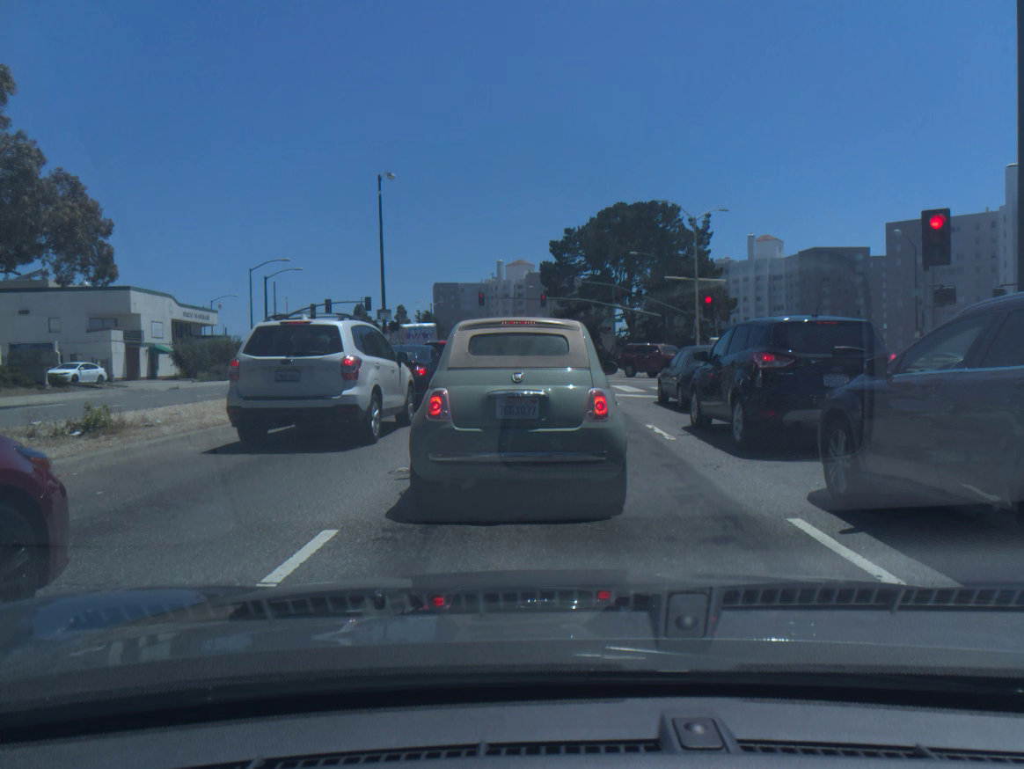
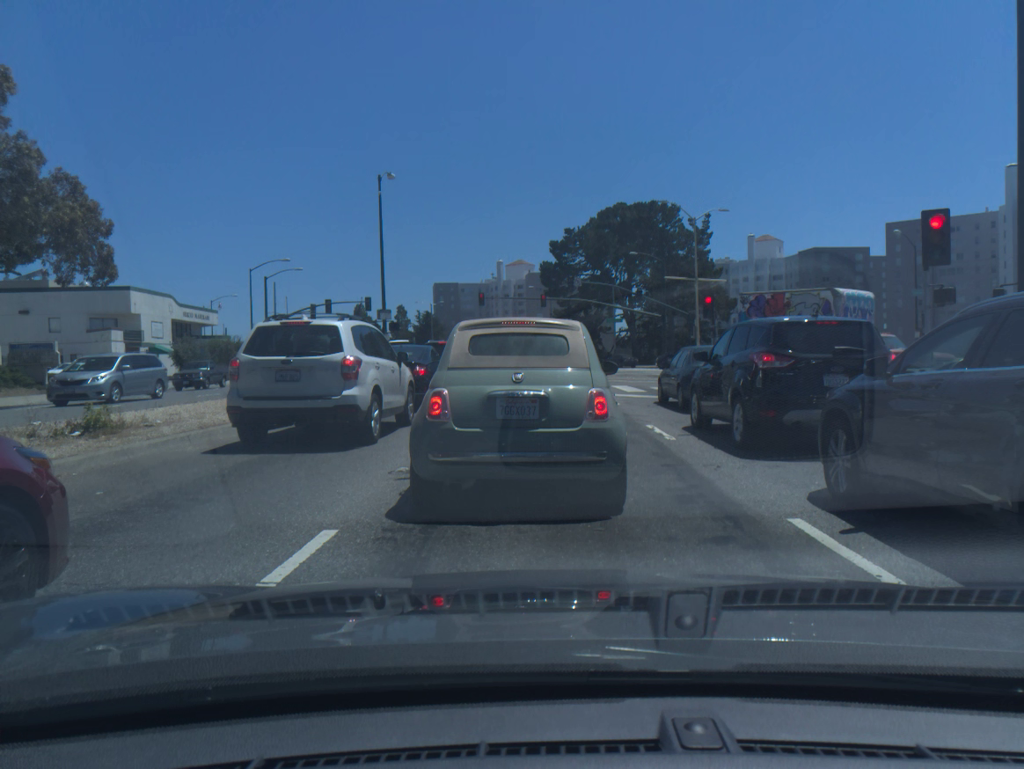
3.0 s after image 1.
(0.0, 0.0) m; 0°
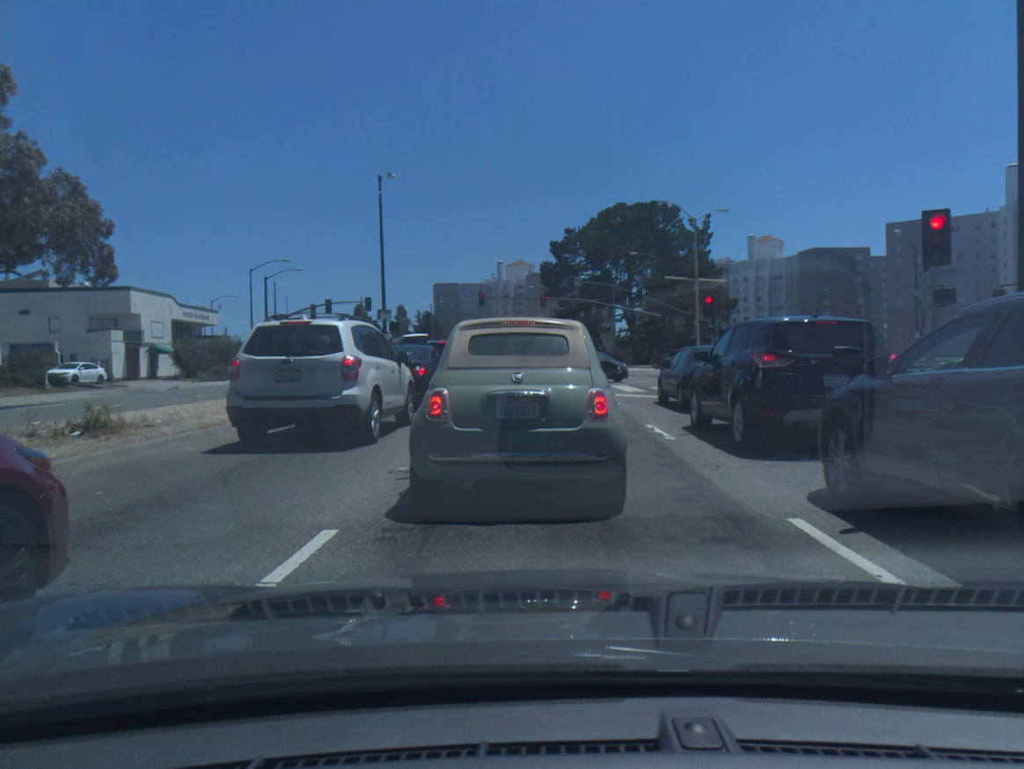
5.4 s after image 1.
(0.0, 0.0) m; 0°
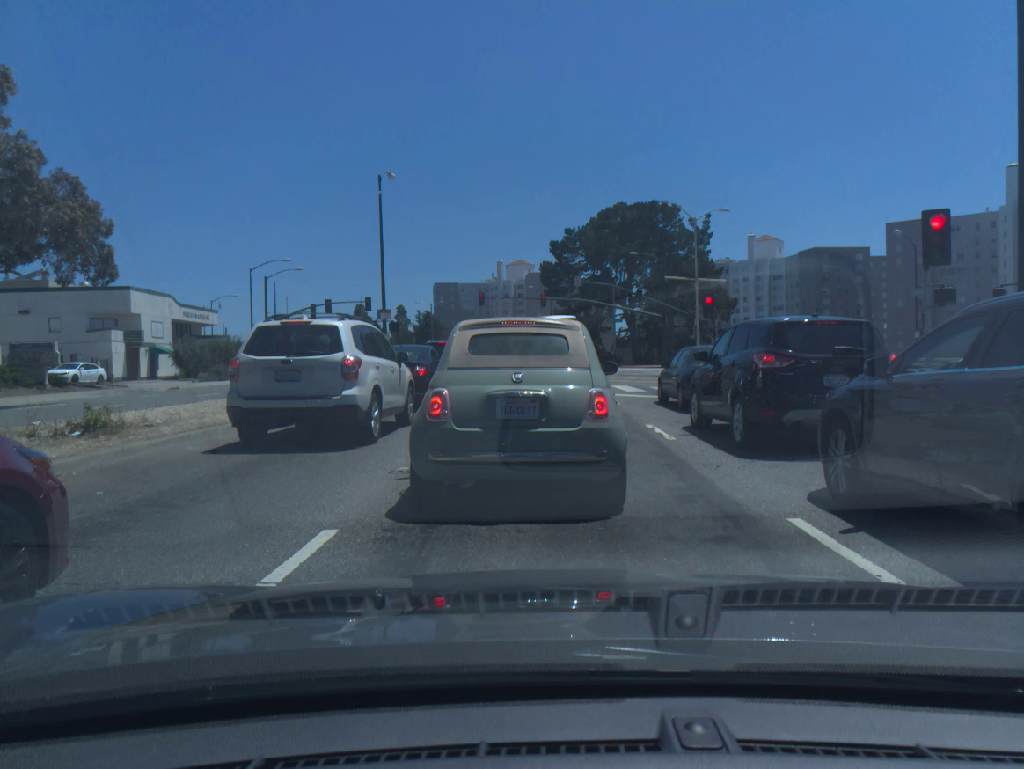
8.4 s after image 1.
(0.0, +0.1) m; 0°
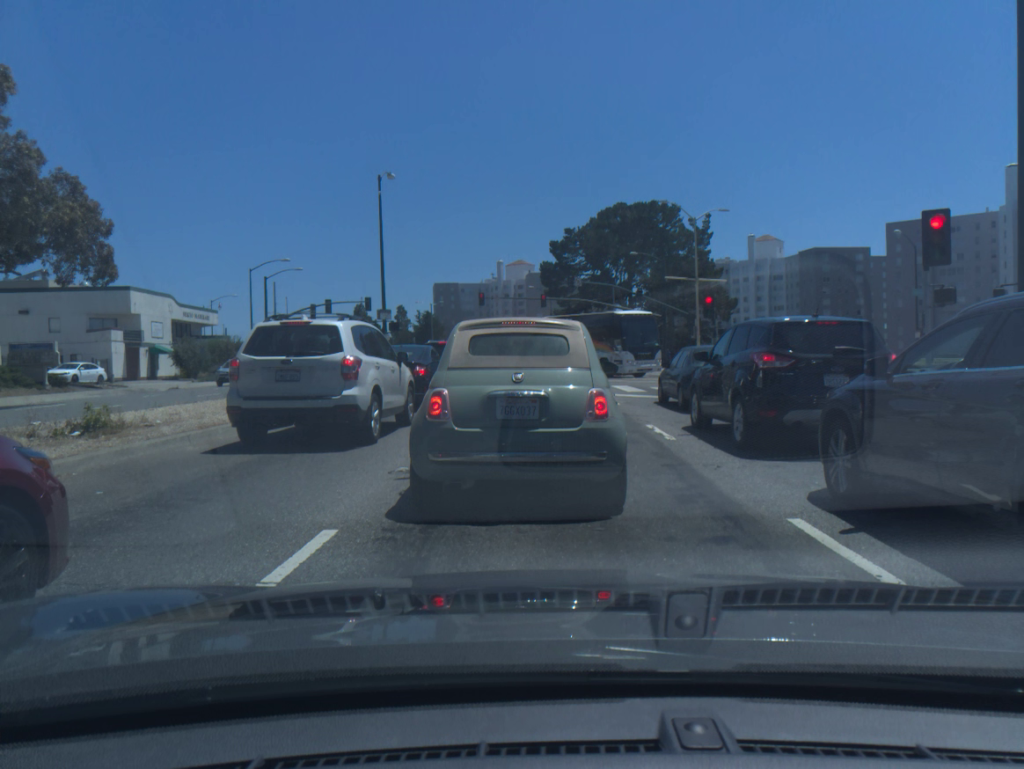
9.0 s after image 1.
(0.0, 0.0) m; 0°
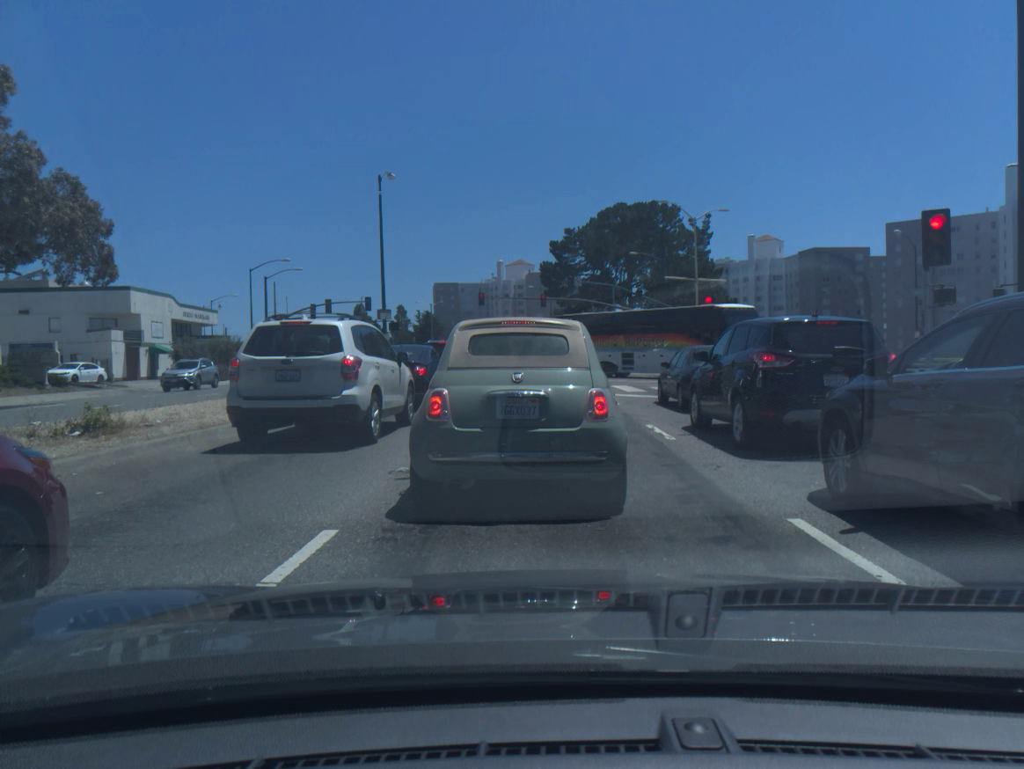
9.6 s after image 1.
(0.0, 0.0) m; 0°
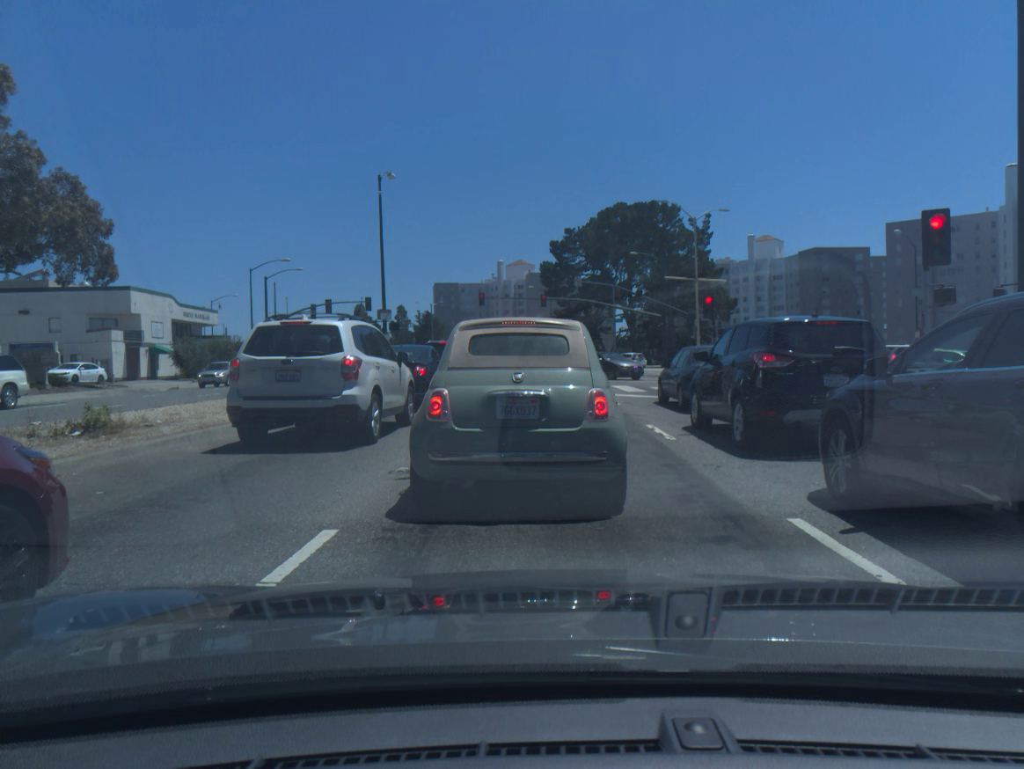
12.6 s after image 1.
(0.0, 0.0) m; 0°
